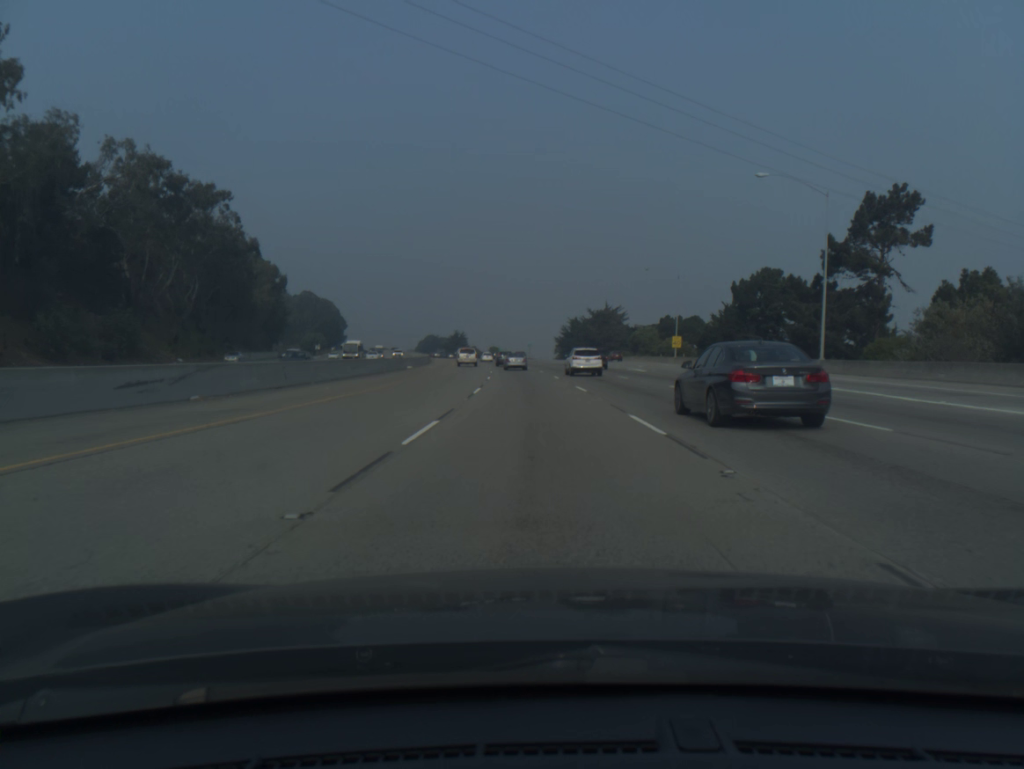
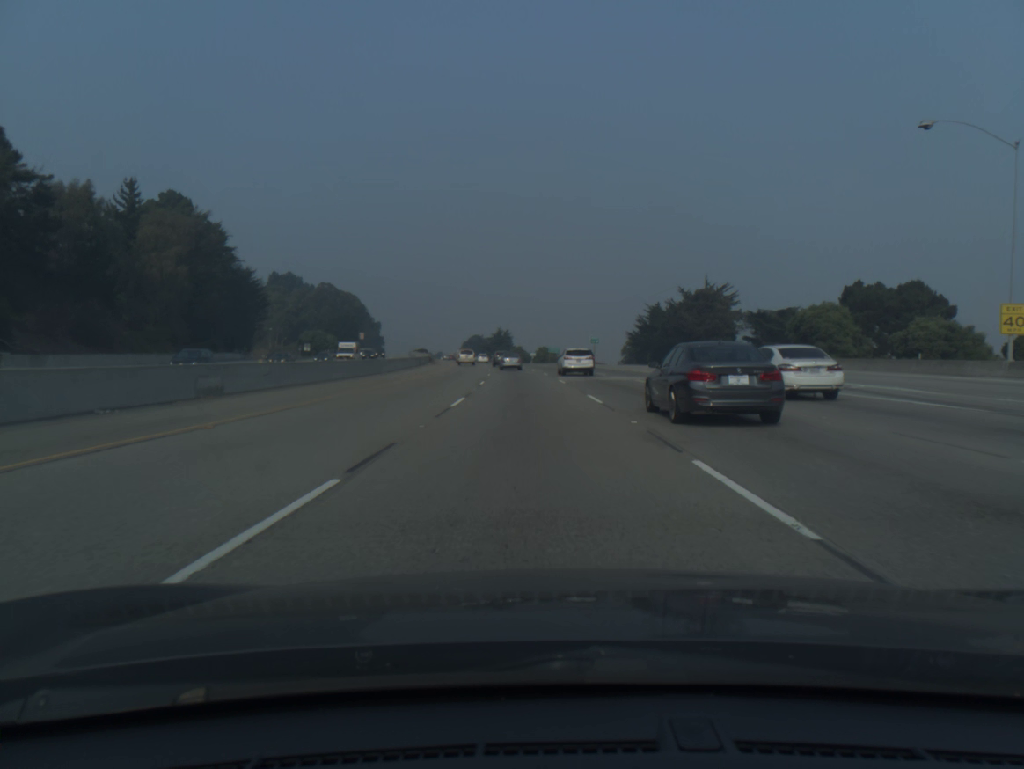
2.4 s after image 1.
(-2.1, +65.1) m; -4°
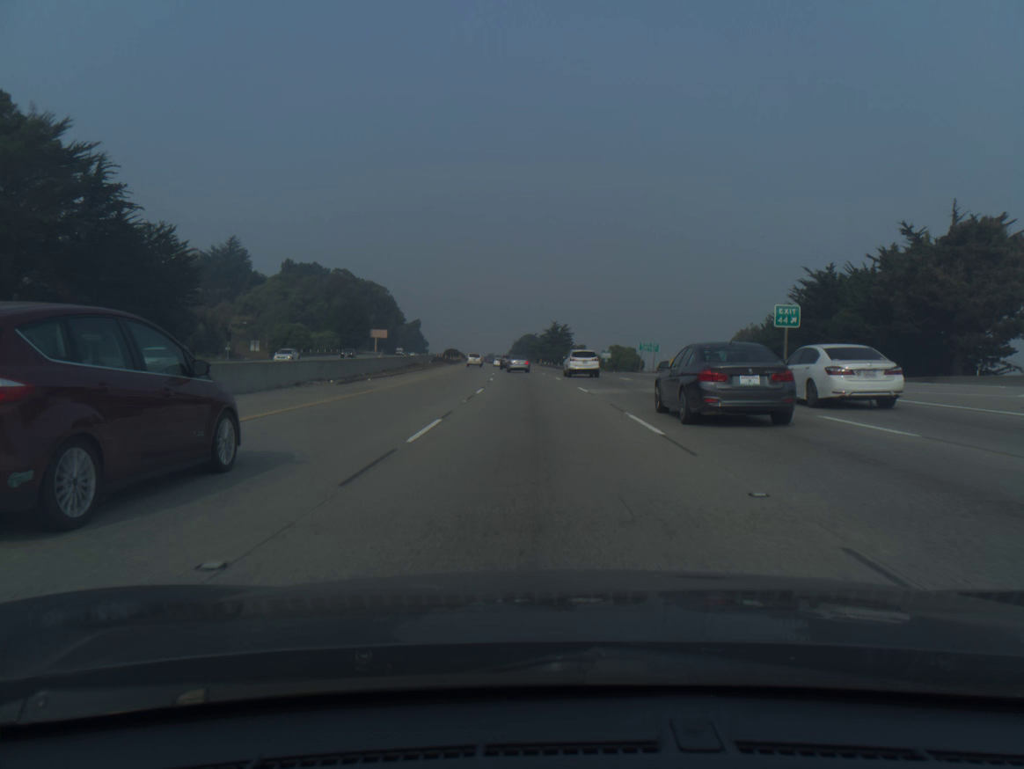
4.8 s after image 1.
(-2.5, +65.8) m; -4°
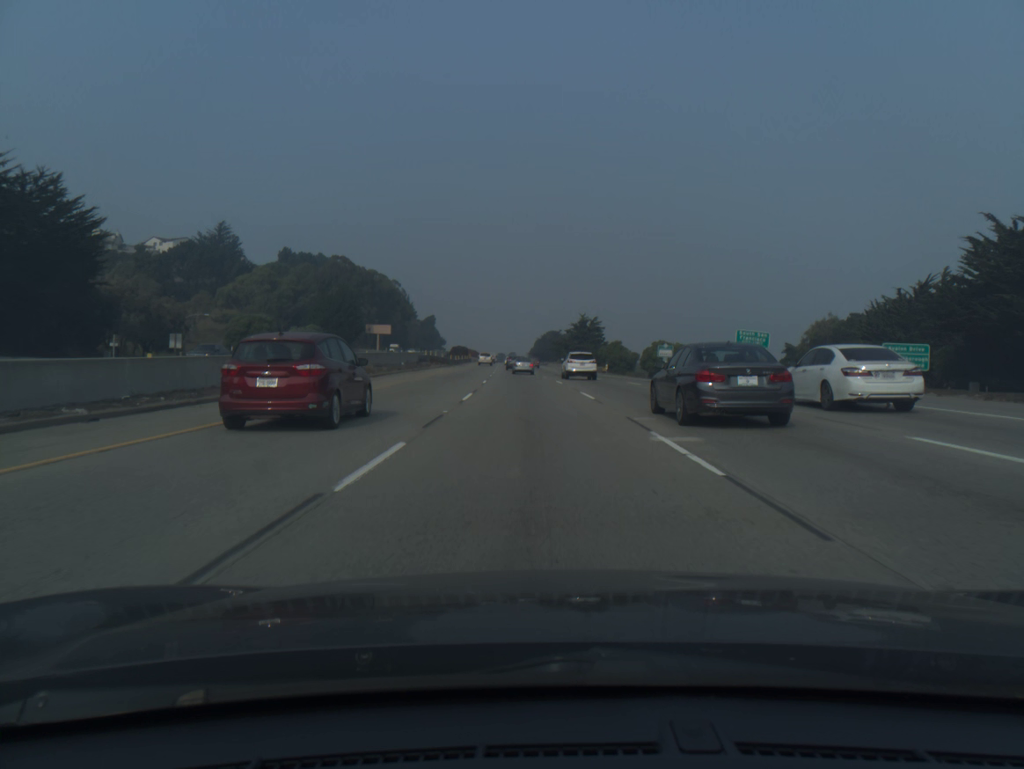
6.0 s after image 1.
(-0.5, +33.1) m; -2°
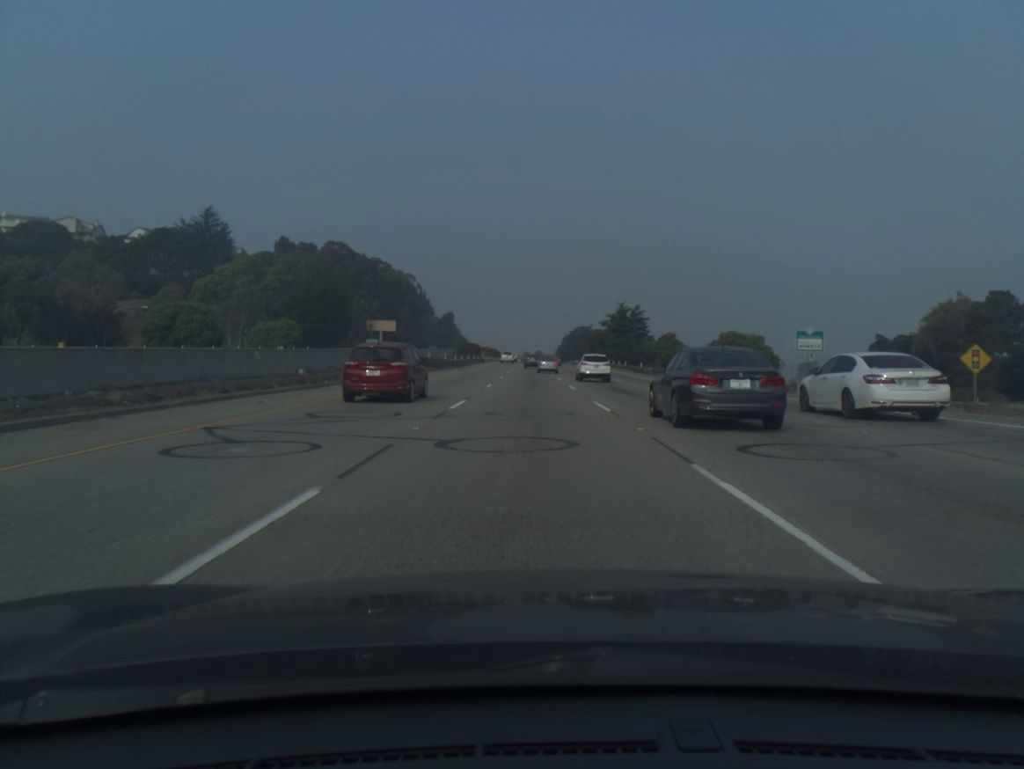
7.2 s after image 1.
(-0.6, +33.1) m; -2°
